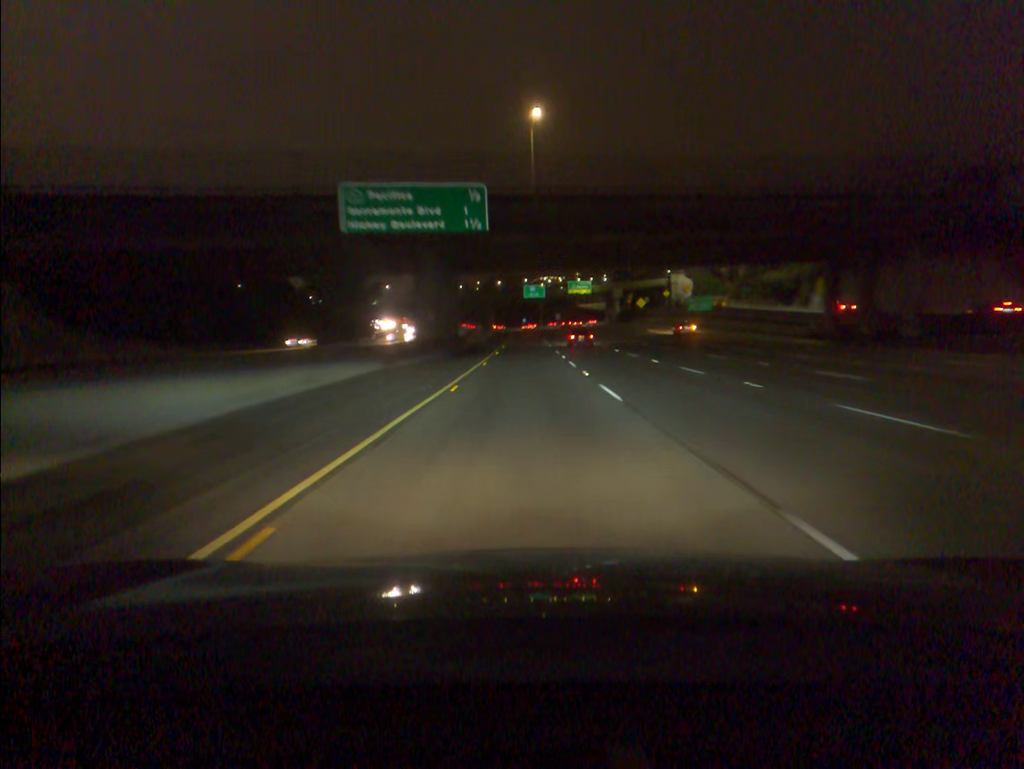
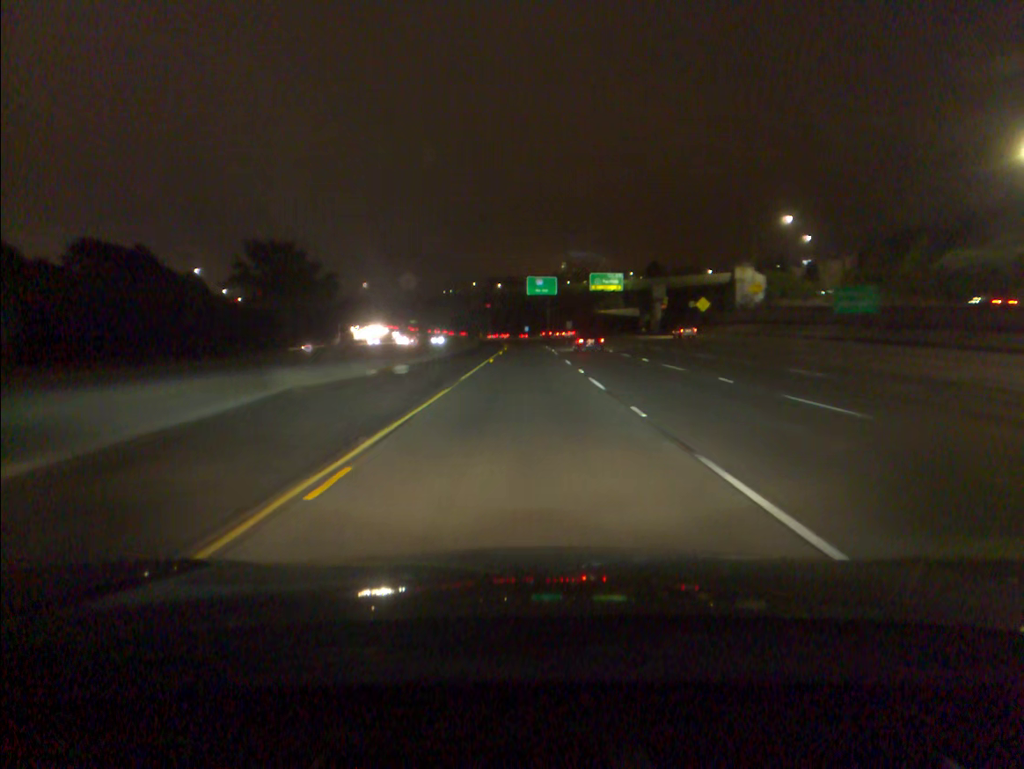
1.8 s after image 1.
(0.0, +55.6) m; 0°
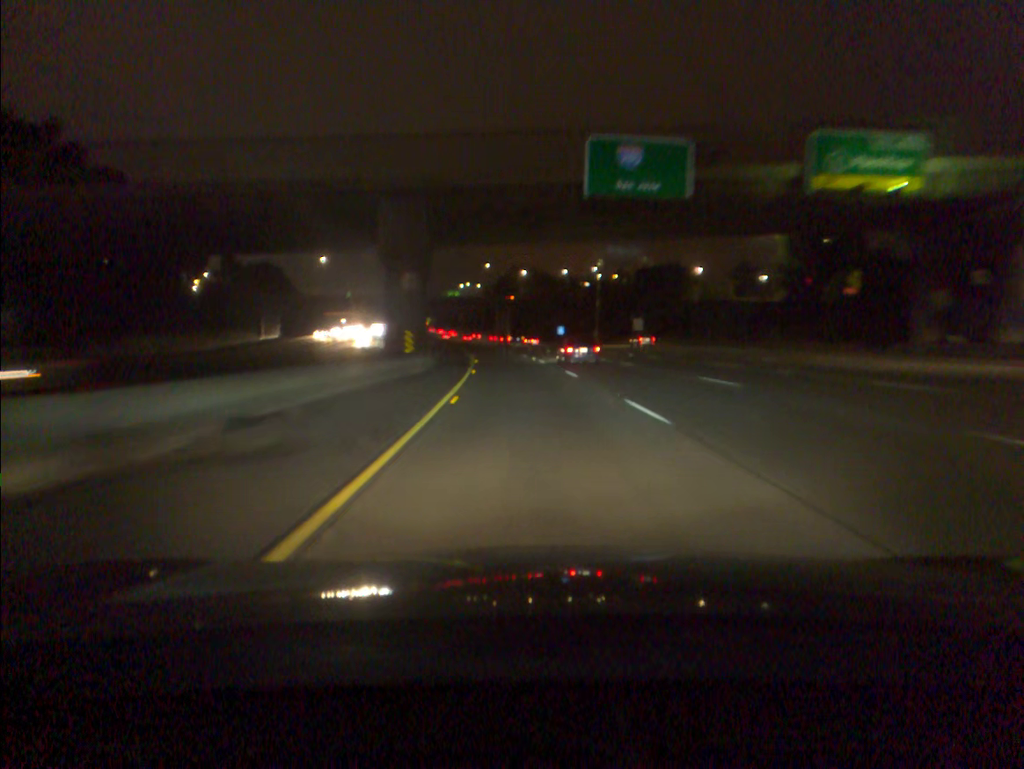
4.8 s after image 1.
(-1.0, +94.1) m; -2°
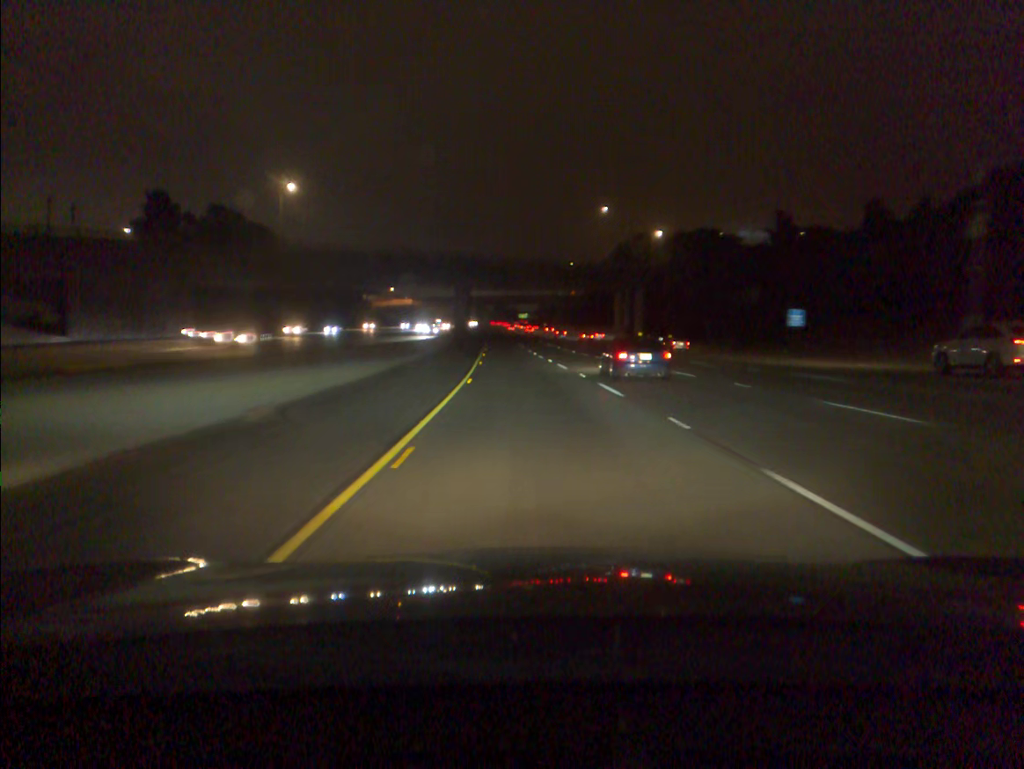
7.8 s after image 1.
(-6.5, +95.8) m; -8°
